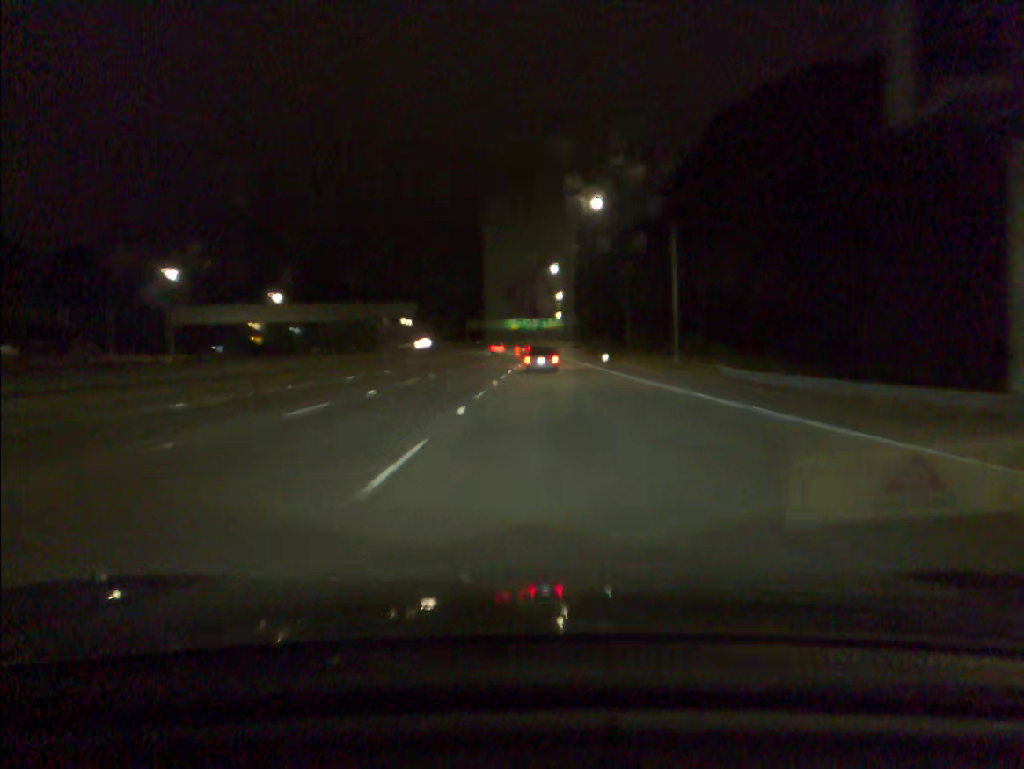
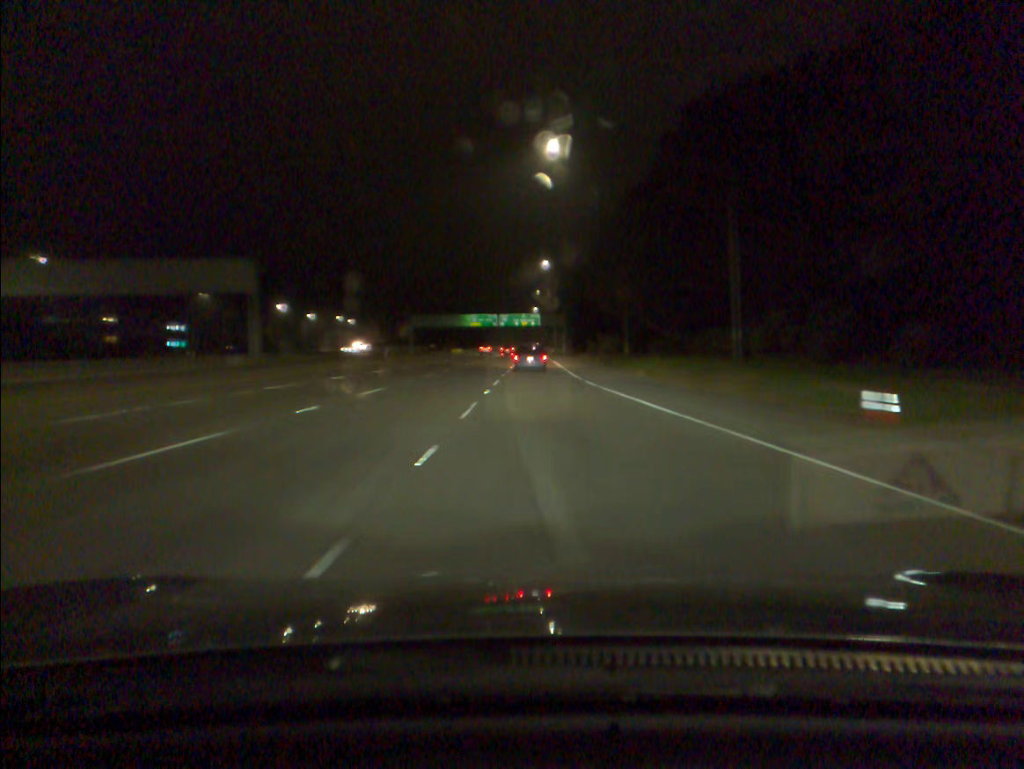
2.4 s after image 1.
(+1.1, +65.5) m; +2°
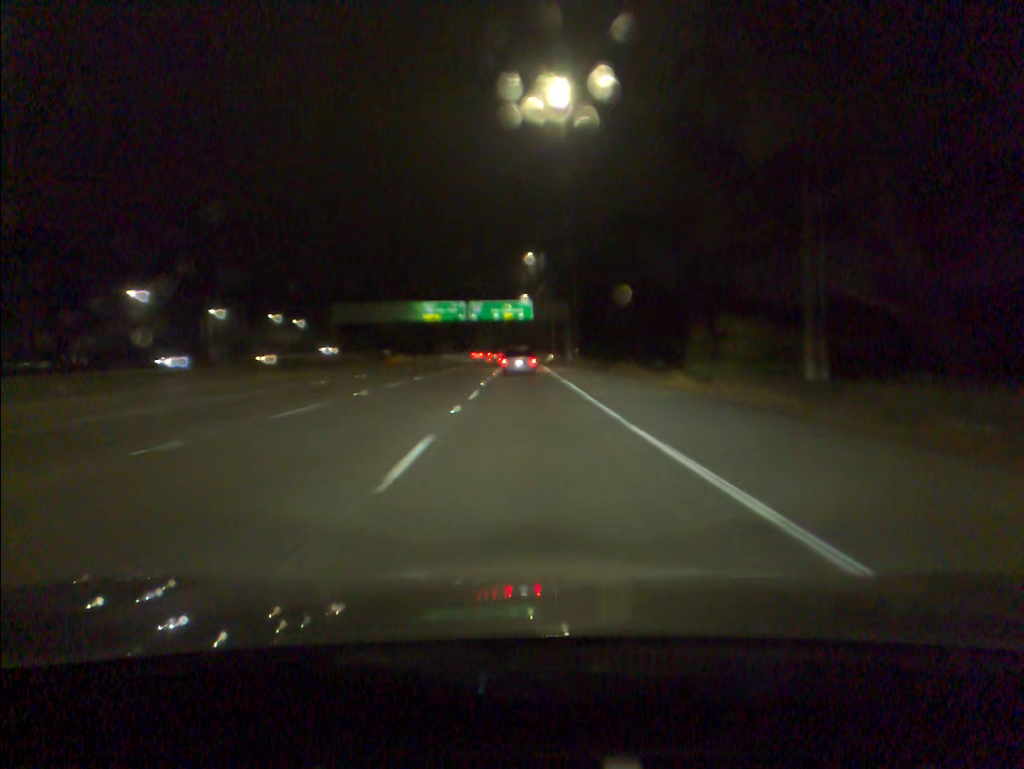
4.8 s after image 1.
(+0.8, +64.6) m; +1°
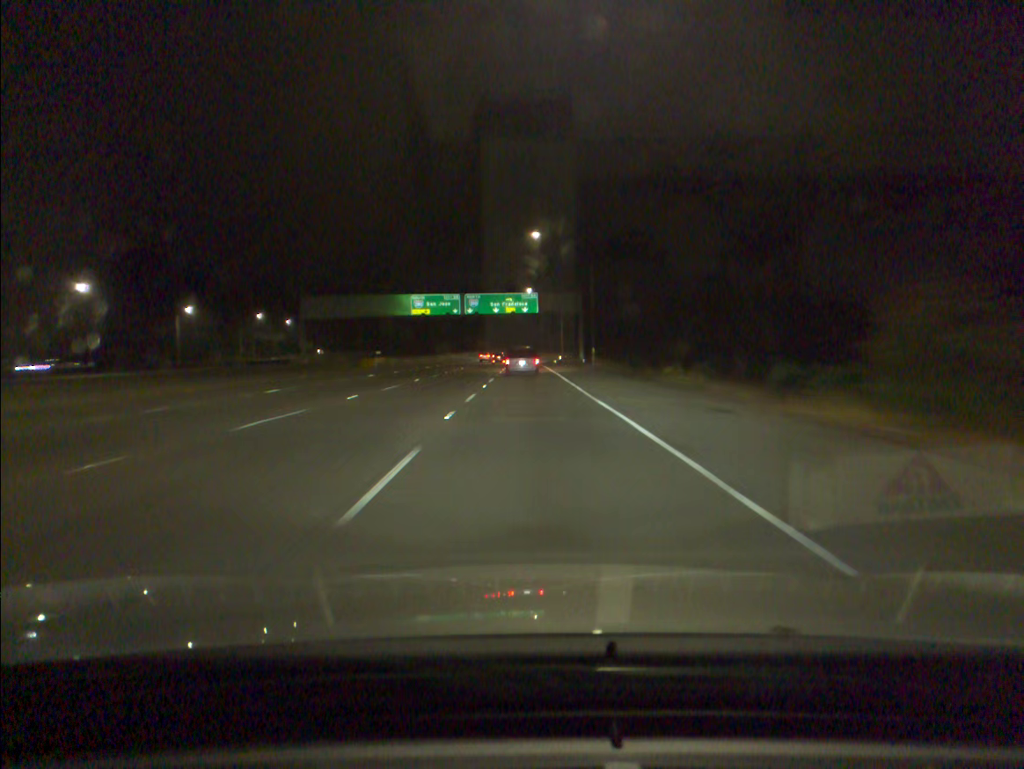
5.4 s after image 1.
(0.0, +16.0) m; 0°
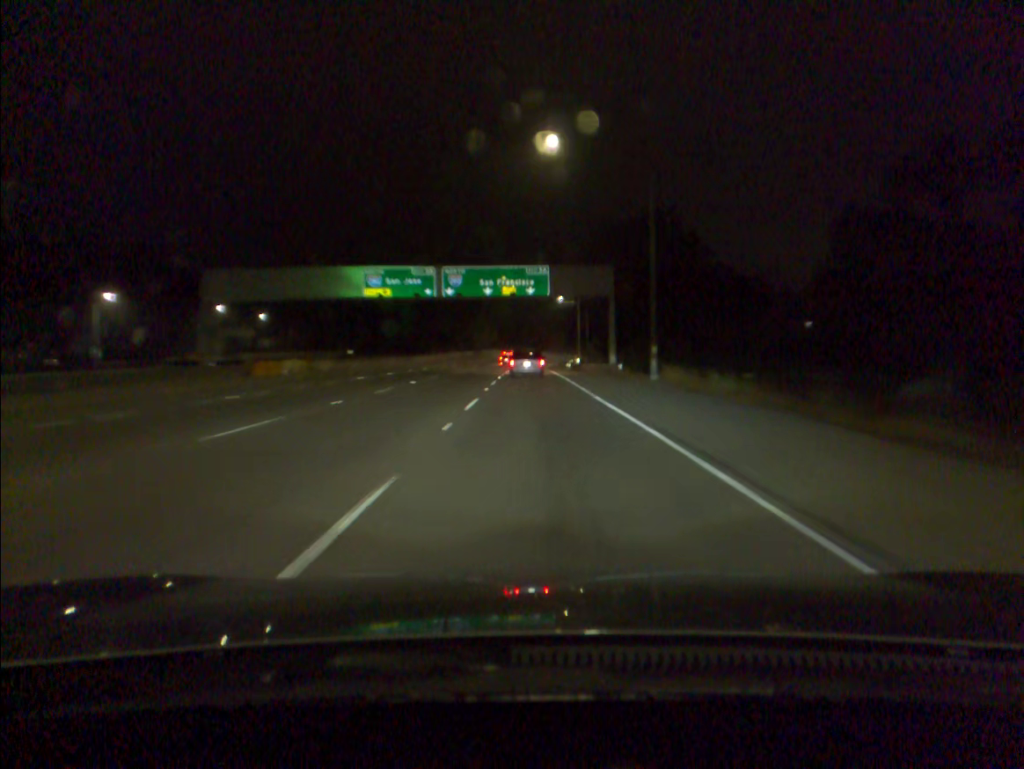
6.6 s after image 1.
(-0.1, +31.8) m; 0°
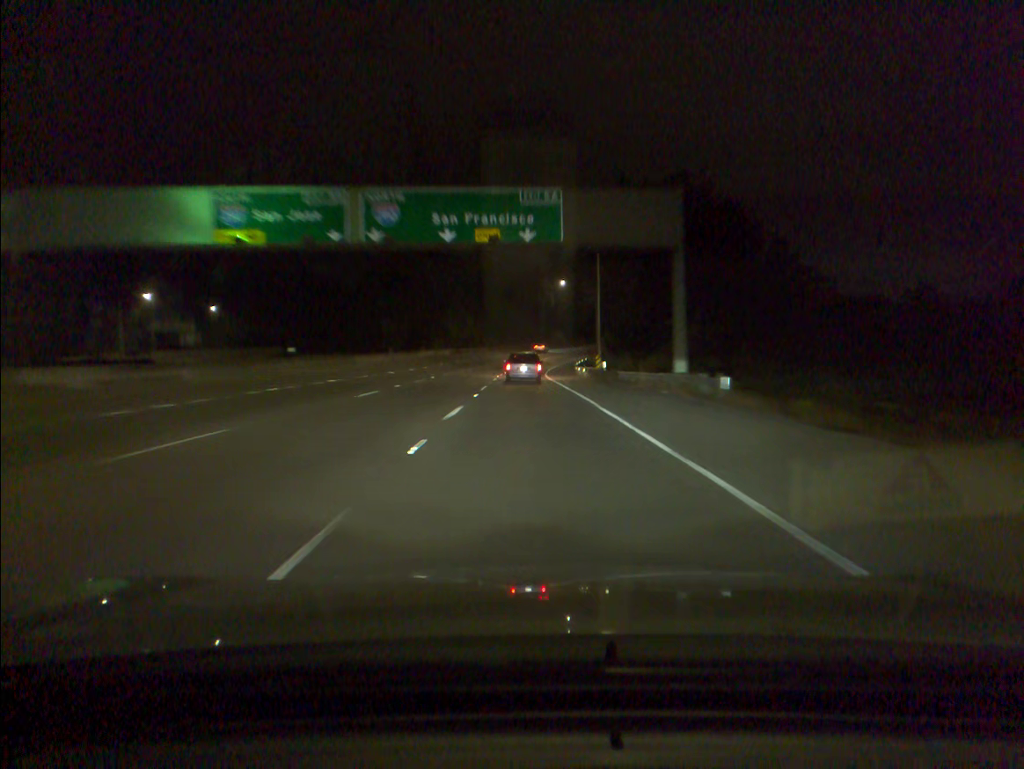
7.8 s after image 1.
(+0.1, +31.6) m; 0°
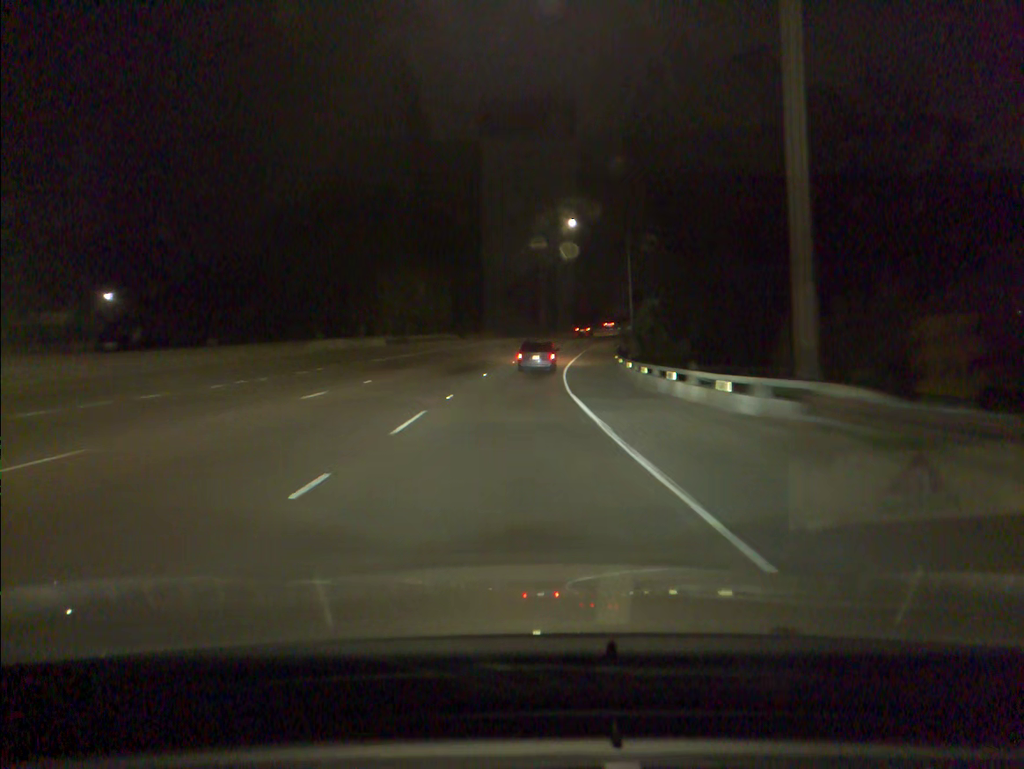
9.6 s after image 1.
(+0.3, +47.0) m; +1°
